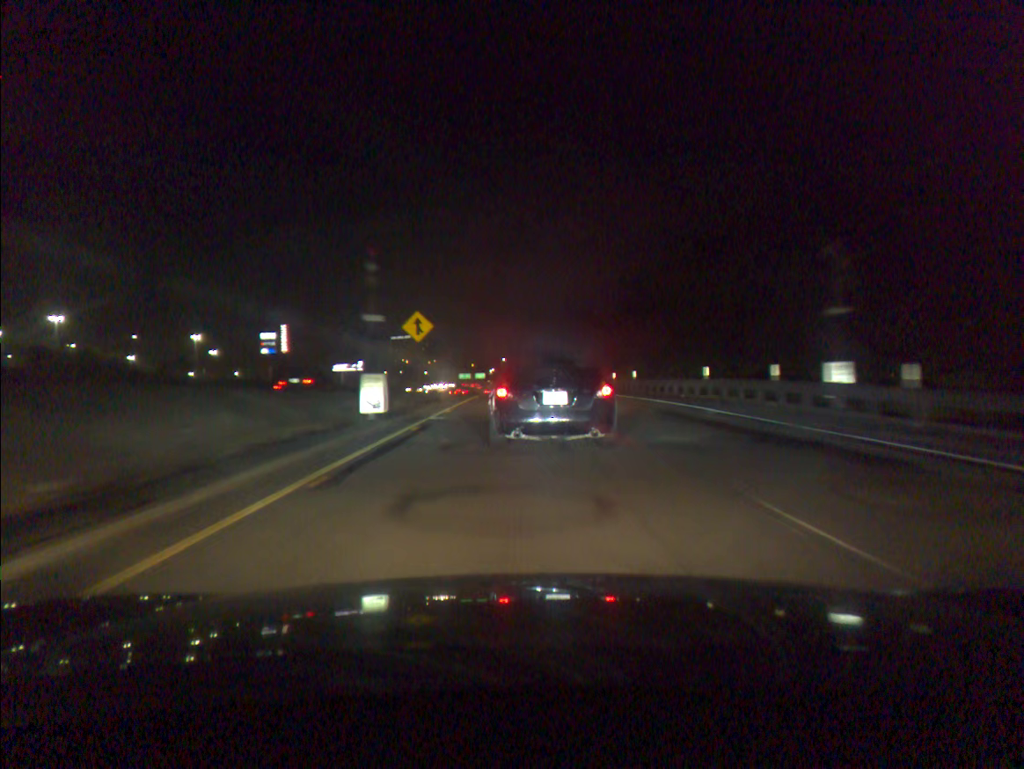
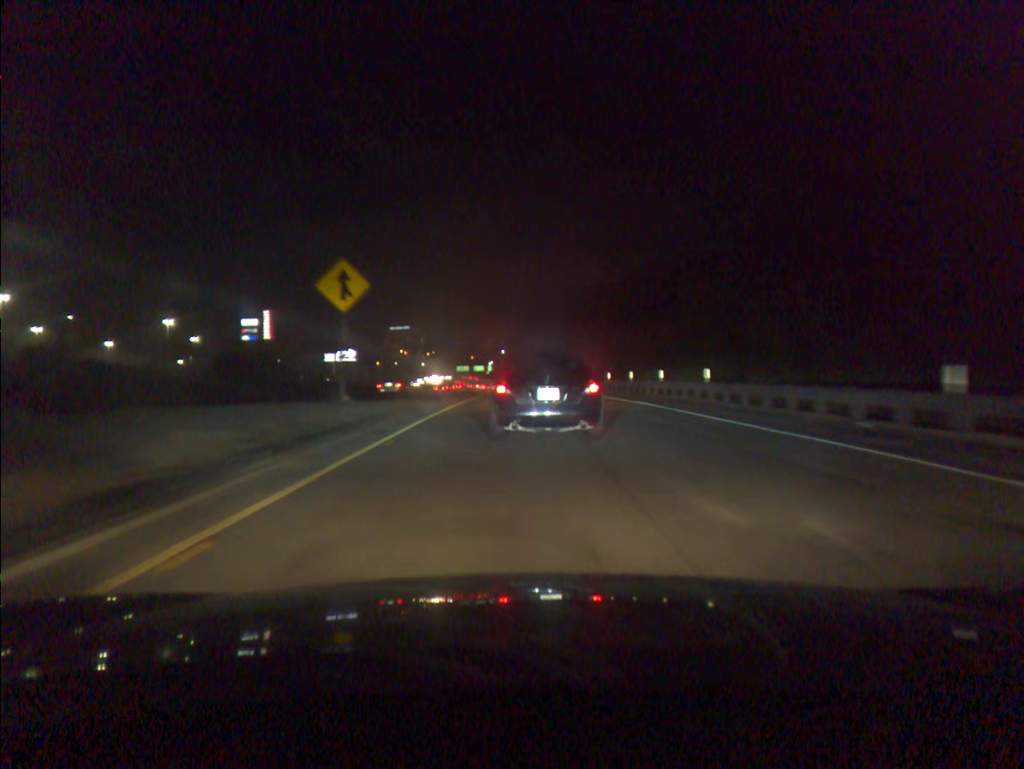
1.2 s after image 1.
(0.0, +17.7) m; 0°
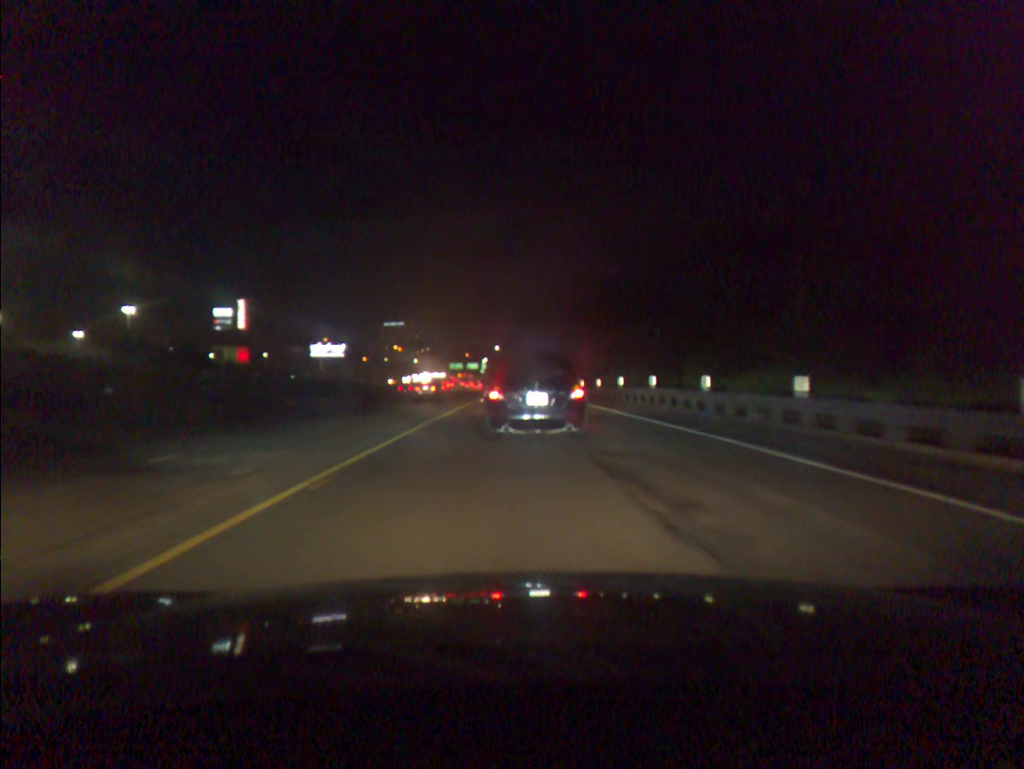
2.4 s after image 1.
(+0.1, +18.5) m; 0°
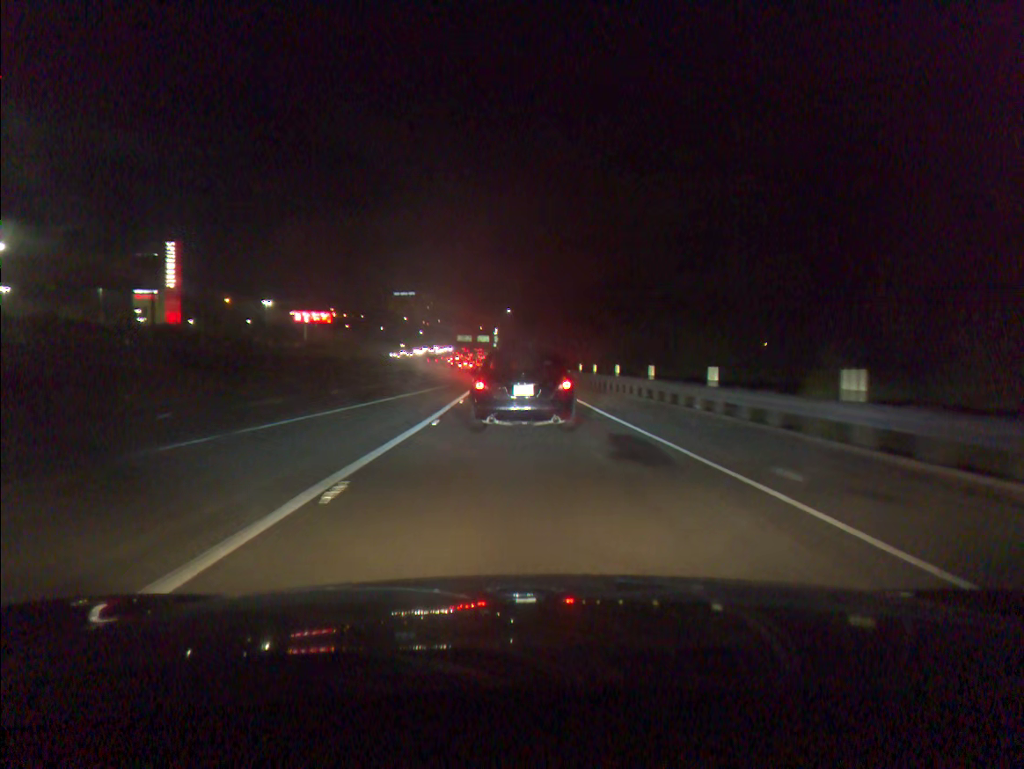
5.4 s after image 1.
(-0.5, +51.5) m; -1°
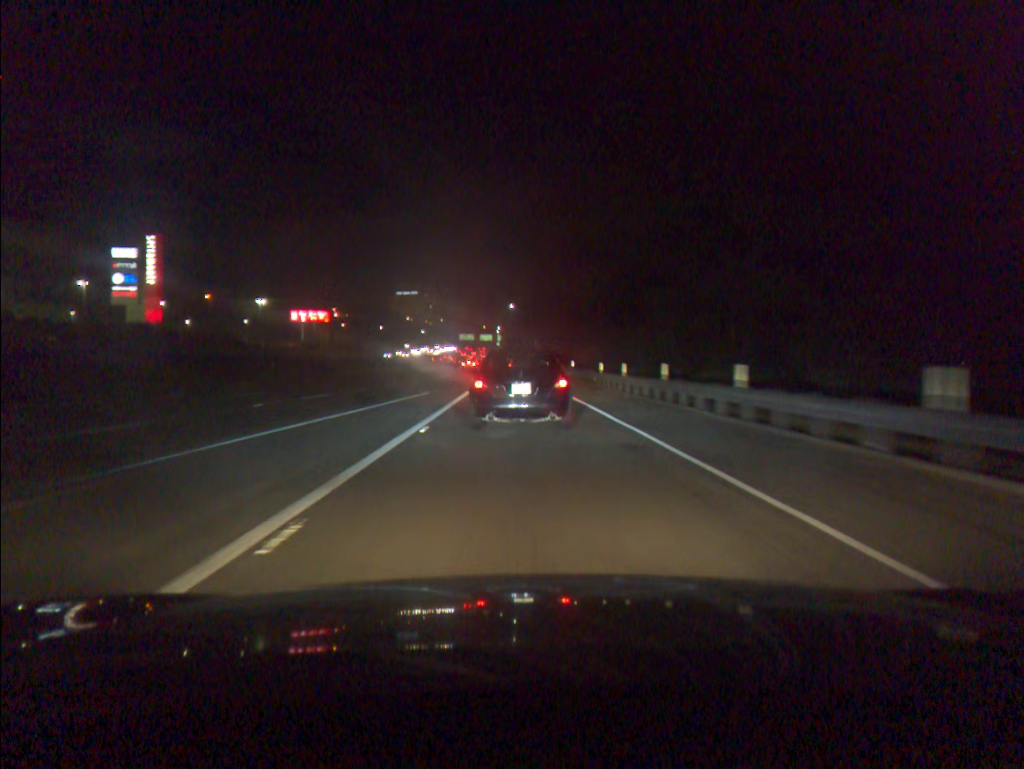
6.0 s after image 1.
(0.0, +10.4) m; 0°
